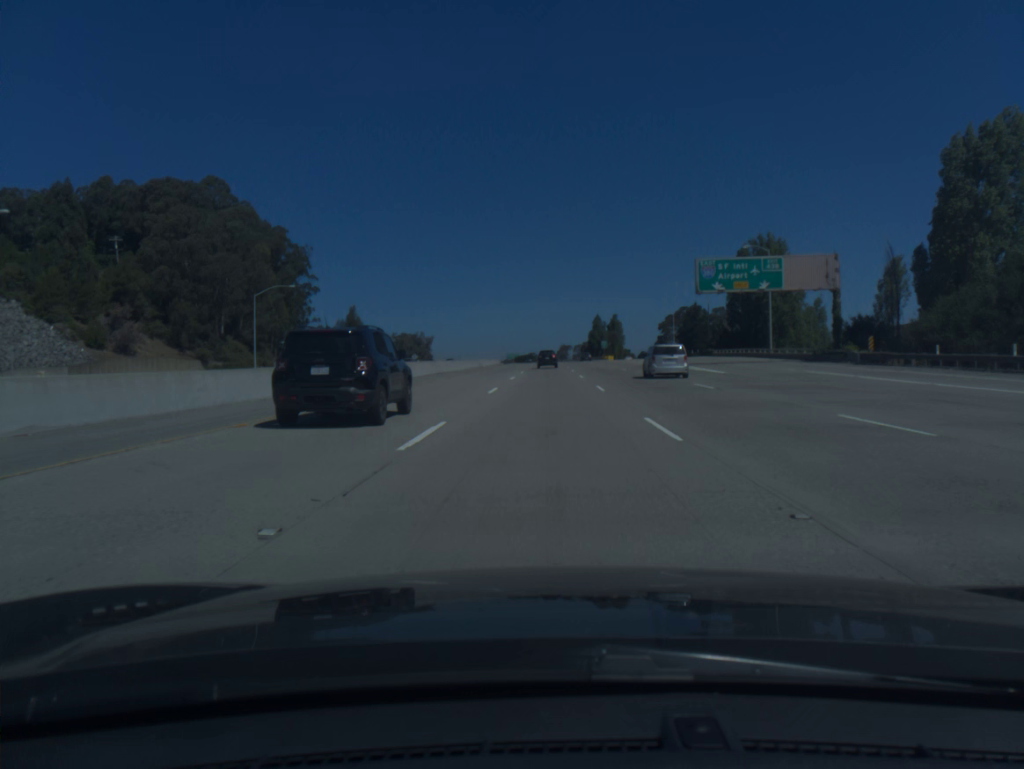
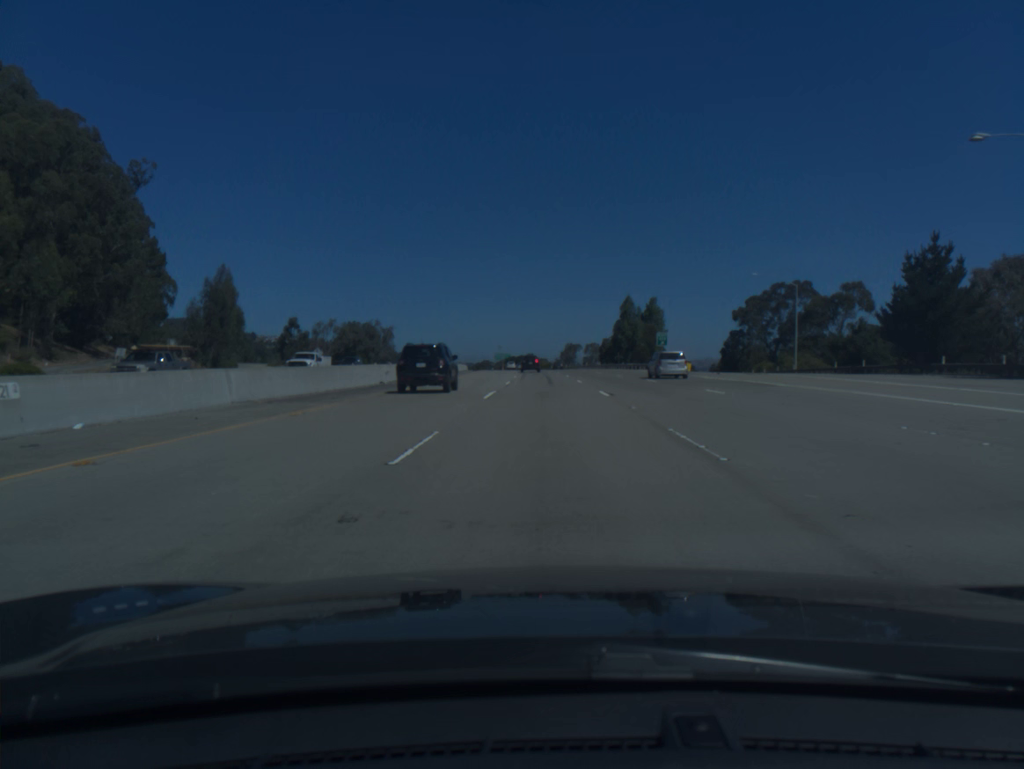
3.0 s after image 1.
(+0.1, +89.7) m; 0°
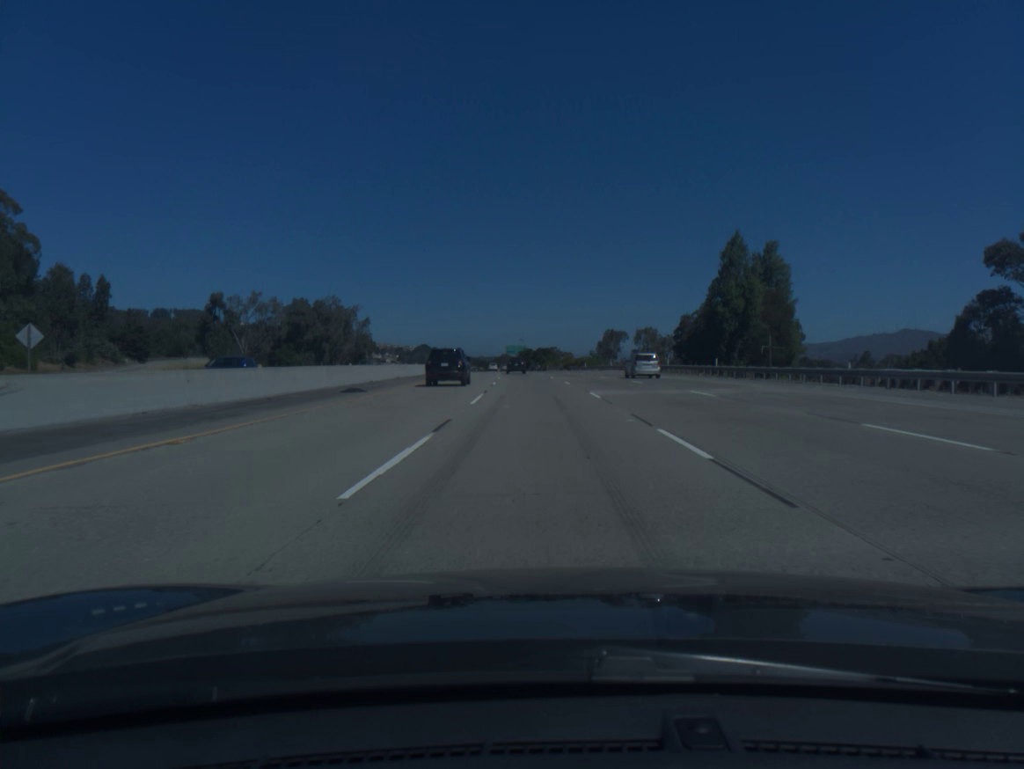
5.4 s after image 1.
(-0.8, +72.9) m; -2°
